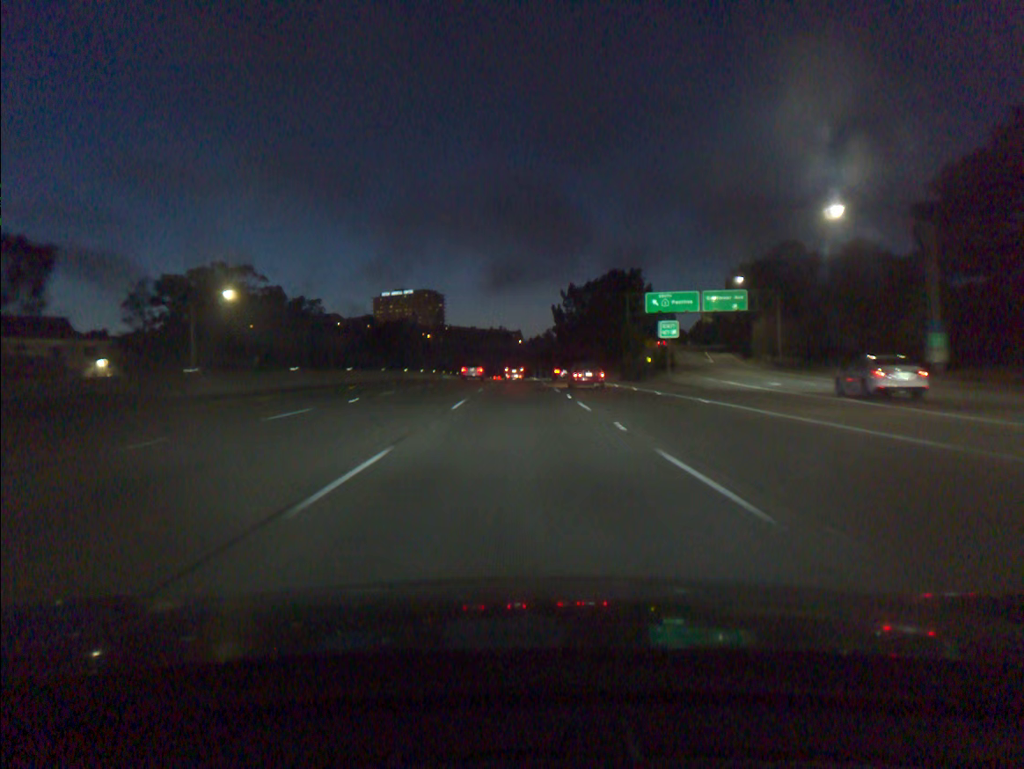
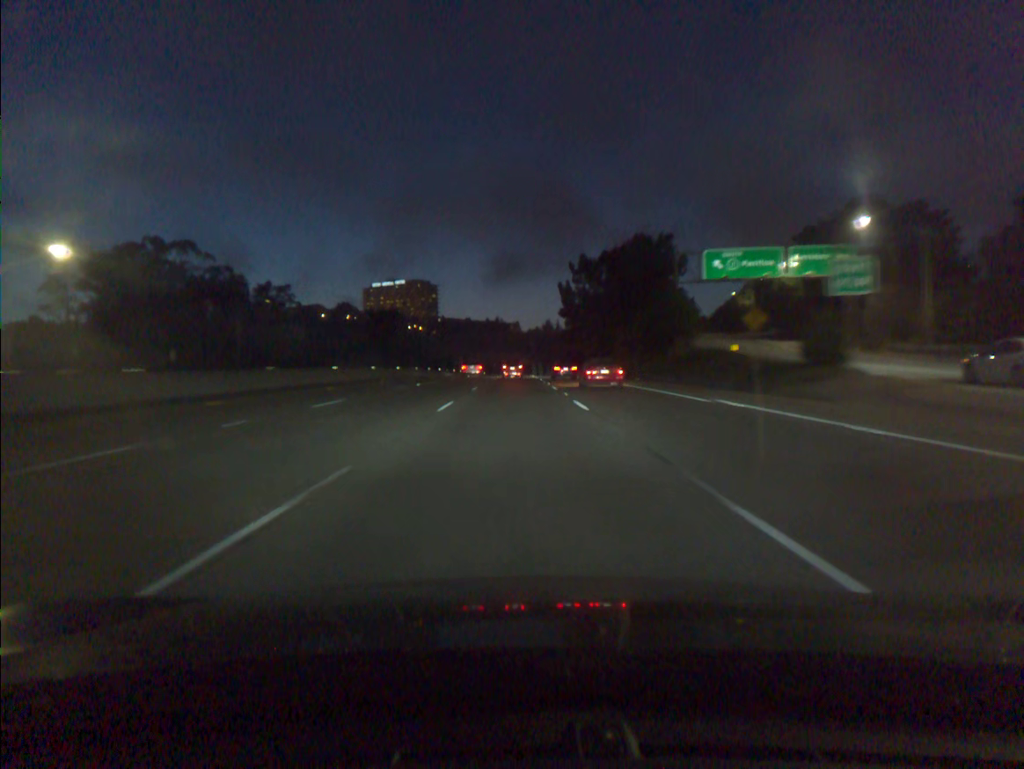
(+0.1, +33.3) m; 0°
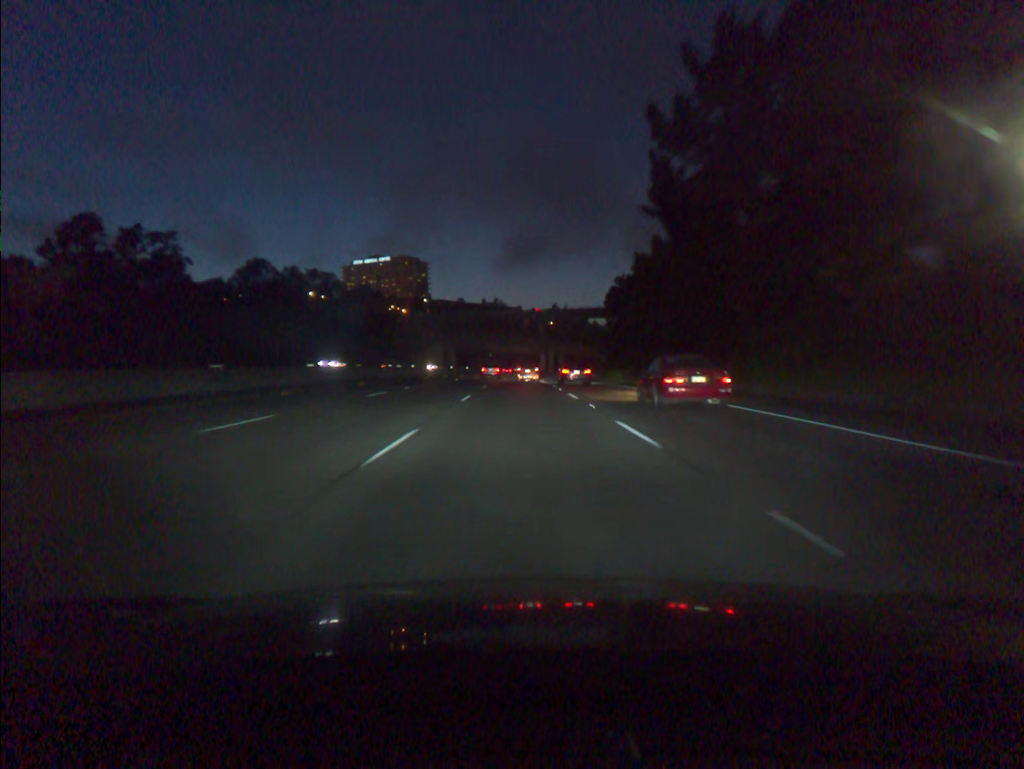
(-0.3, +81.3) m; 0°
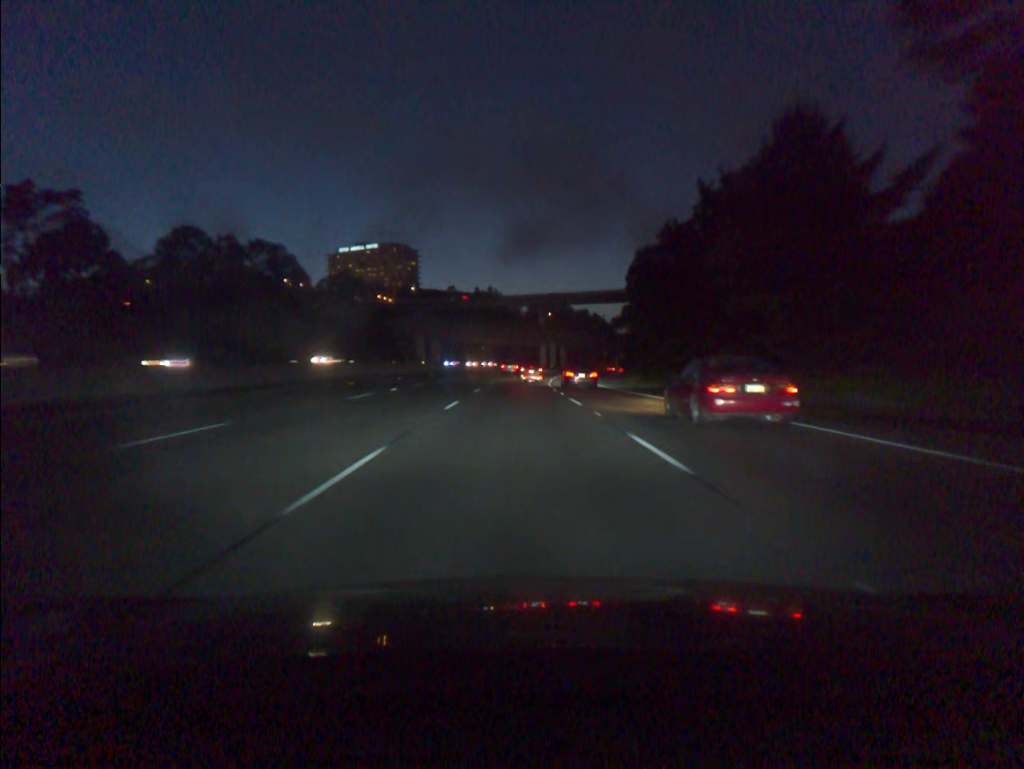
(+0.1, +31.6) m; 0°
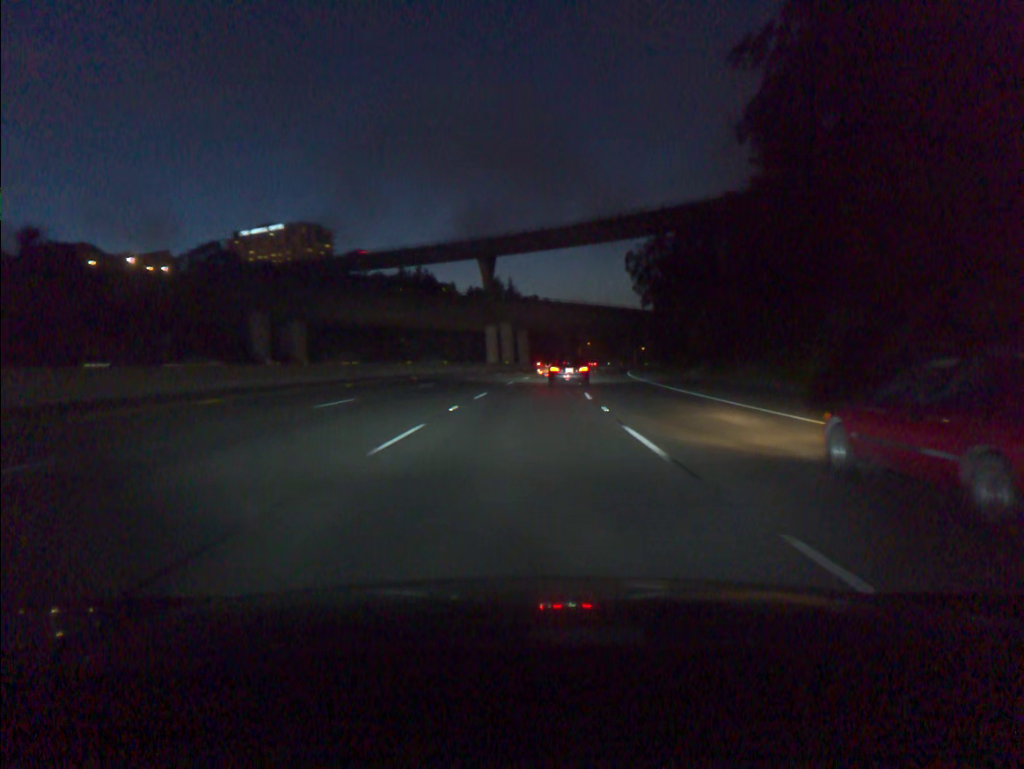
(+1.6, +78.0) m; +4°
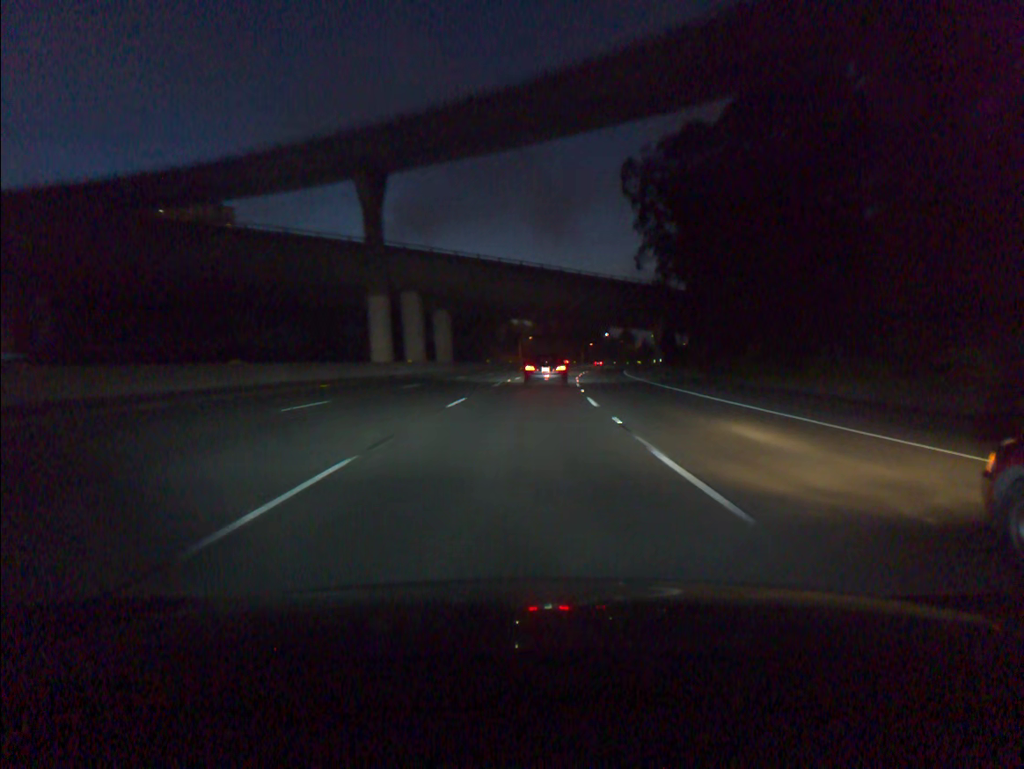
(+1.9, +45.9) m; +5°
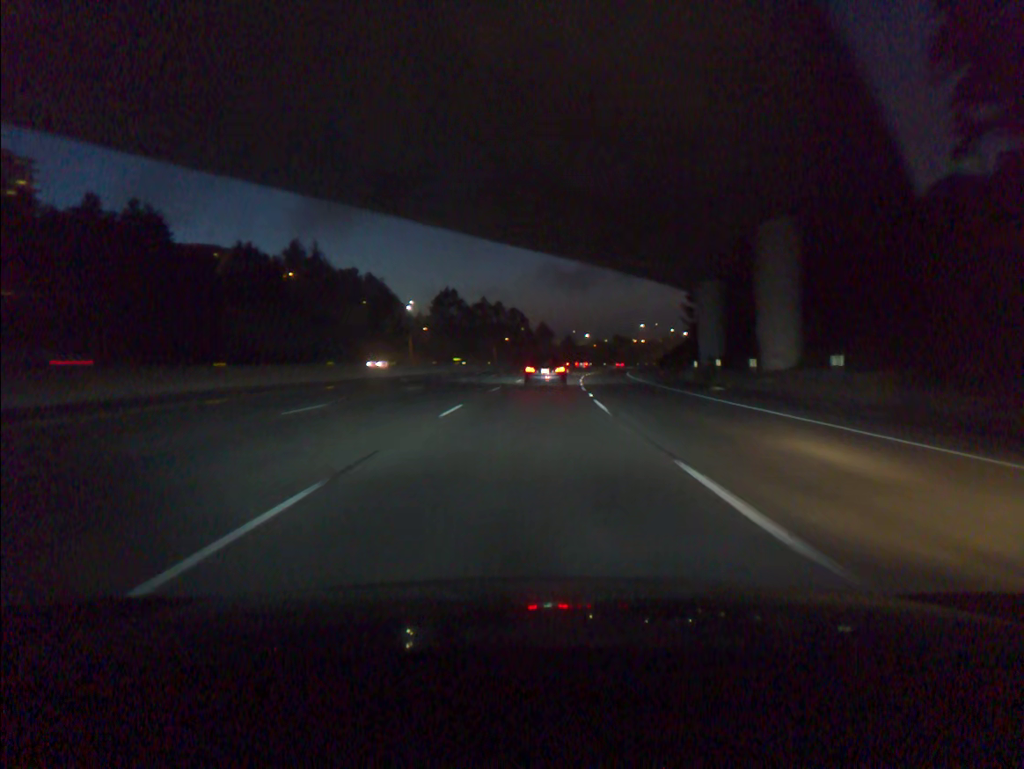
(+4.2, +72.7) m; +7°
